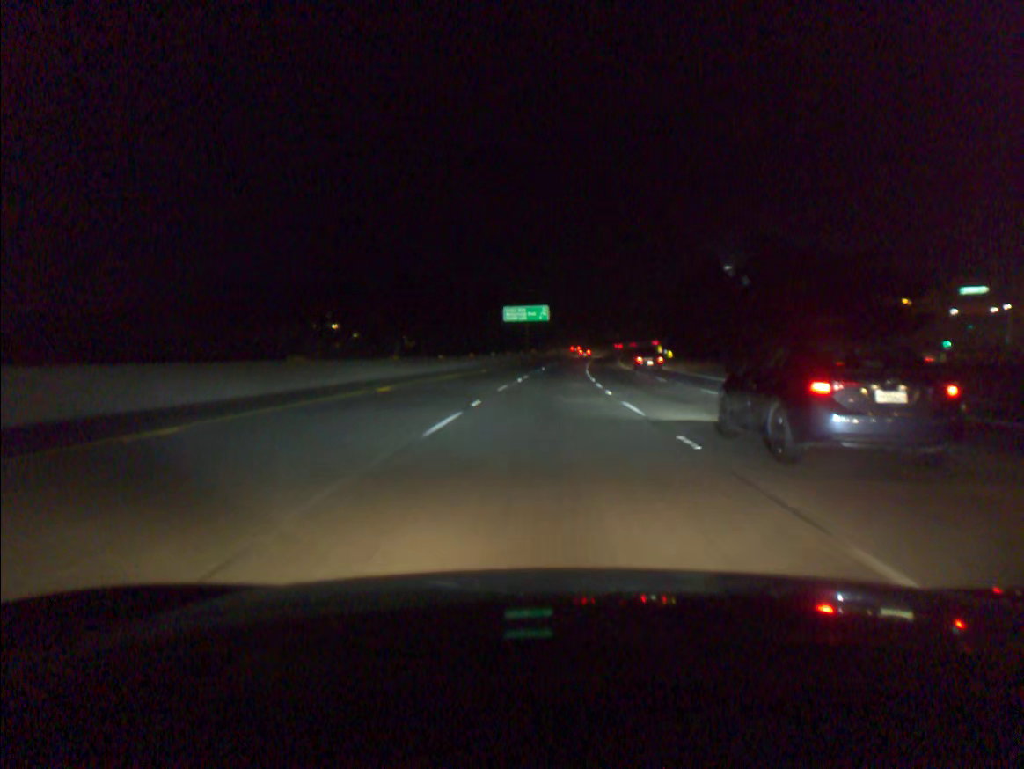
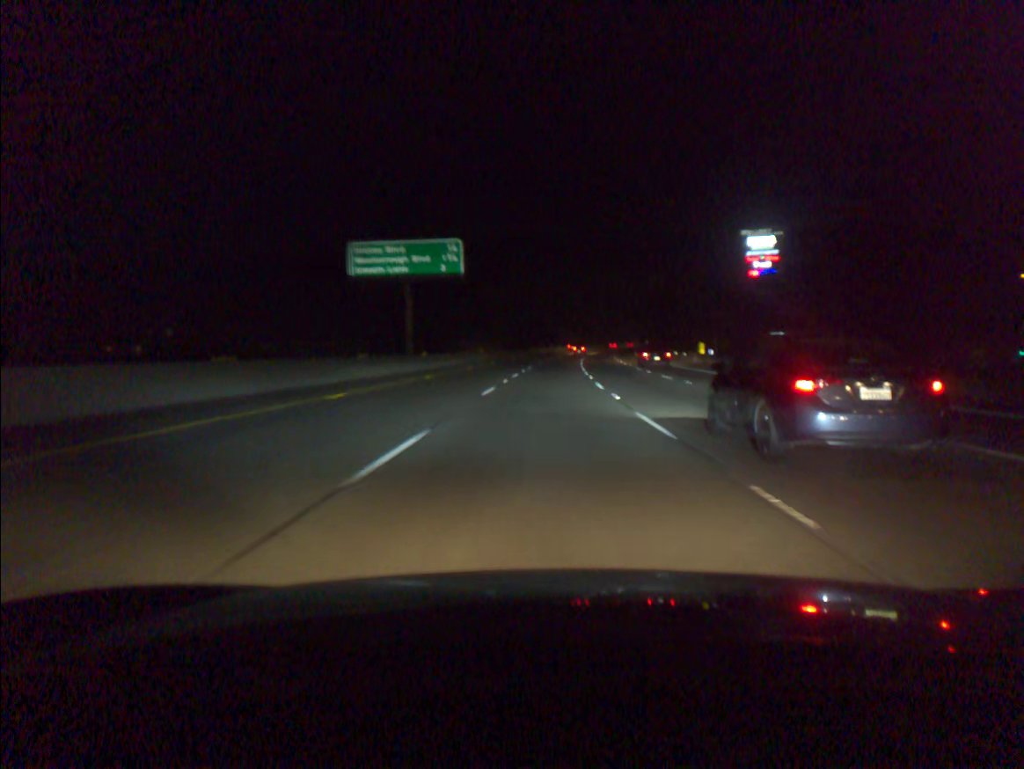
(+2.8, +77.4) m; +4°
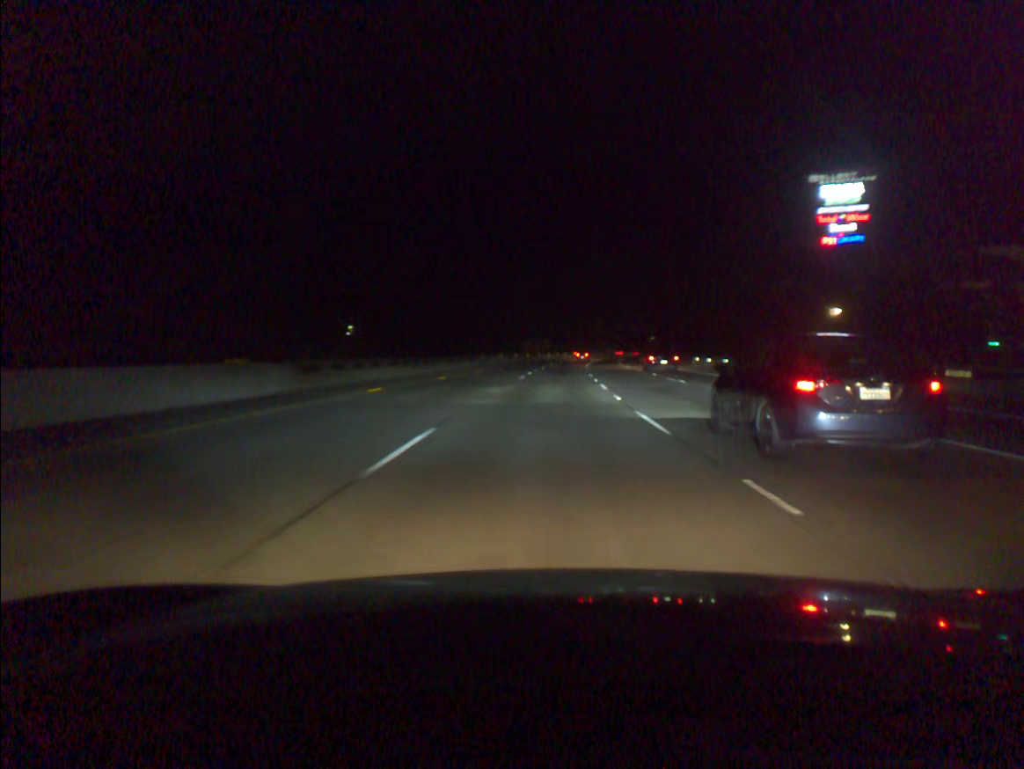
(+1.2, +58.0) m; +2°
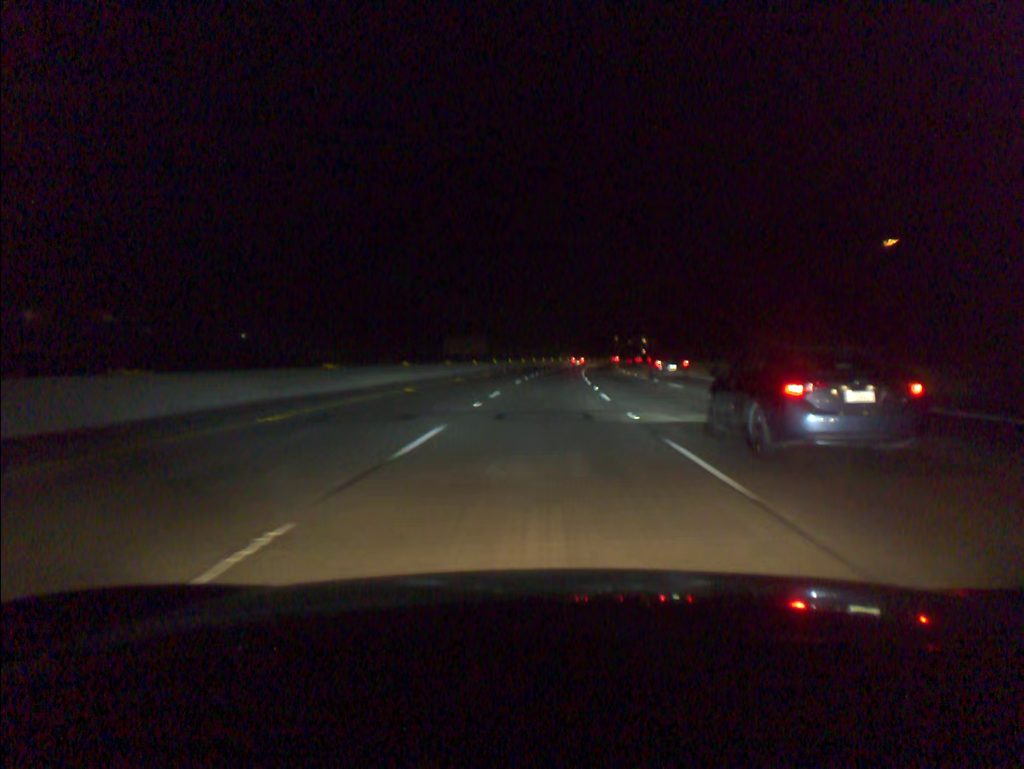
(+2.7, +76.9) m; +4°
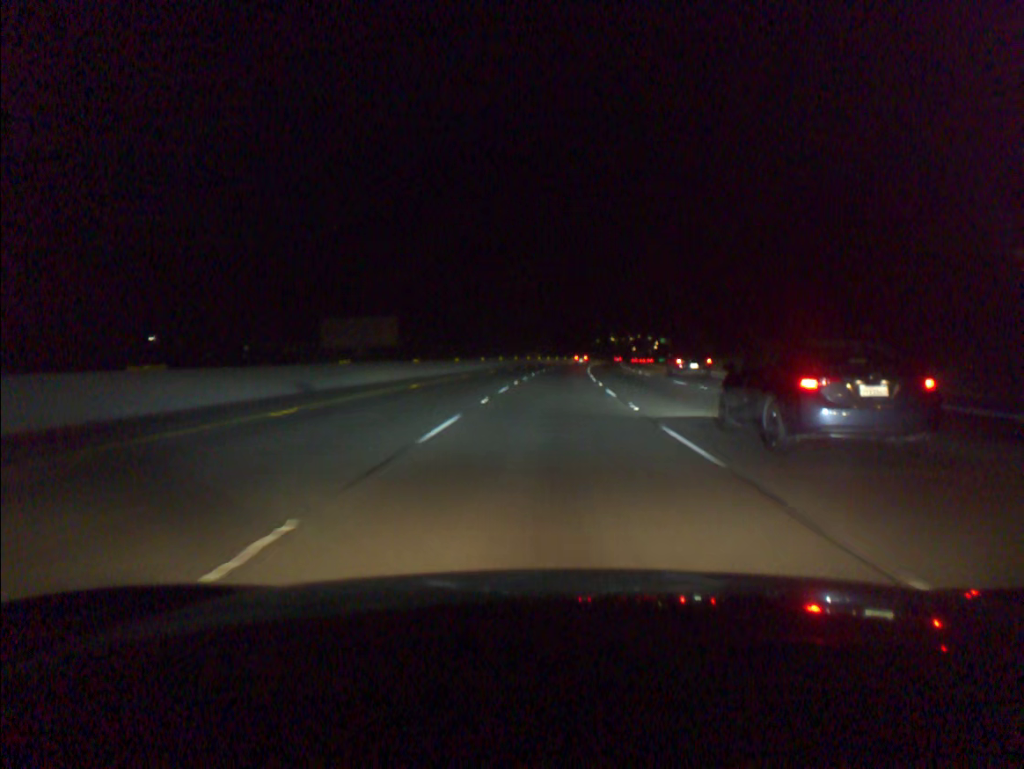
(+1.2, +57.8) m; +2°
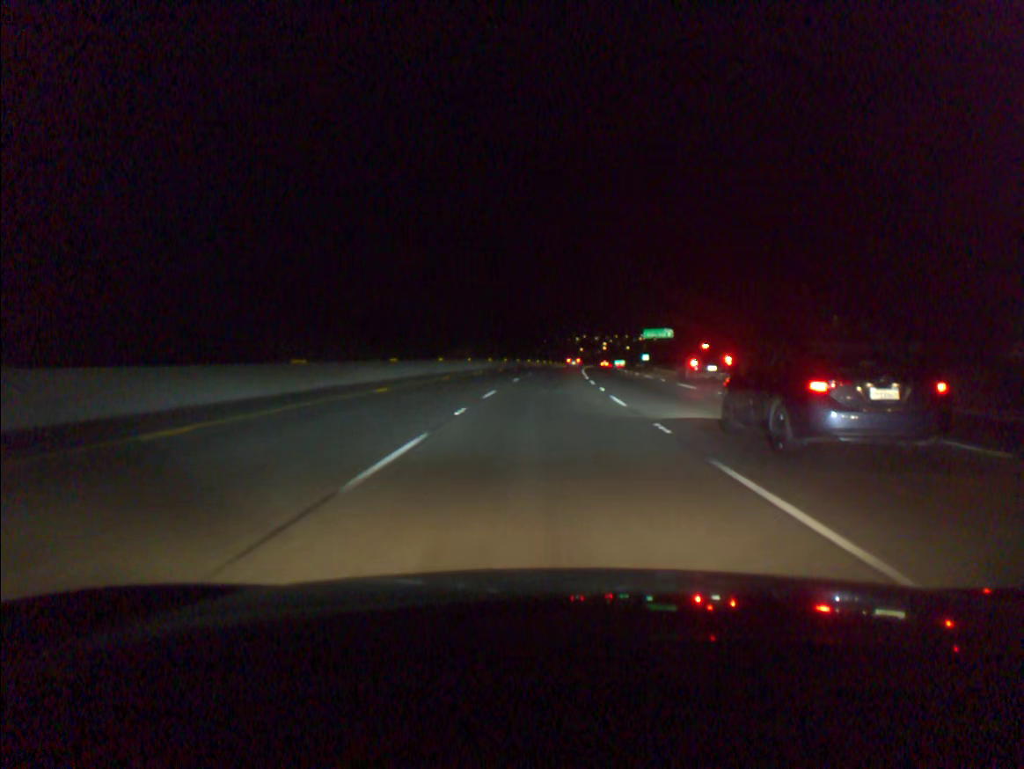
(+2.8, +77.3) m; +4°
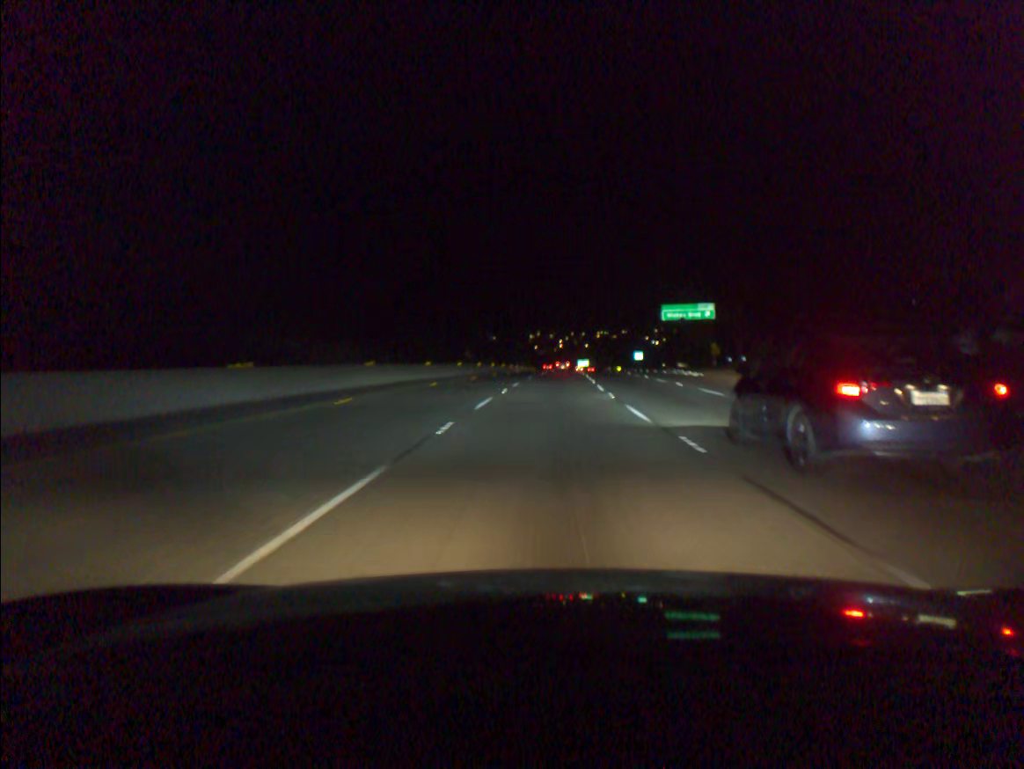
(+2.3, +77.7) m; +4°
